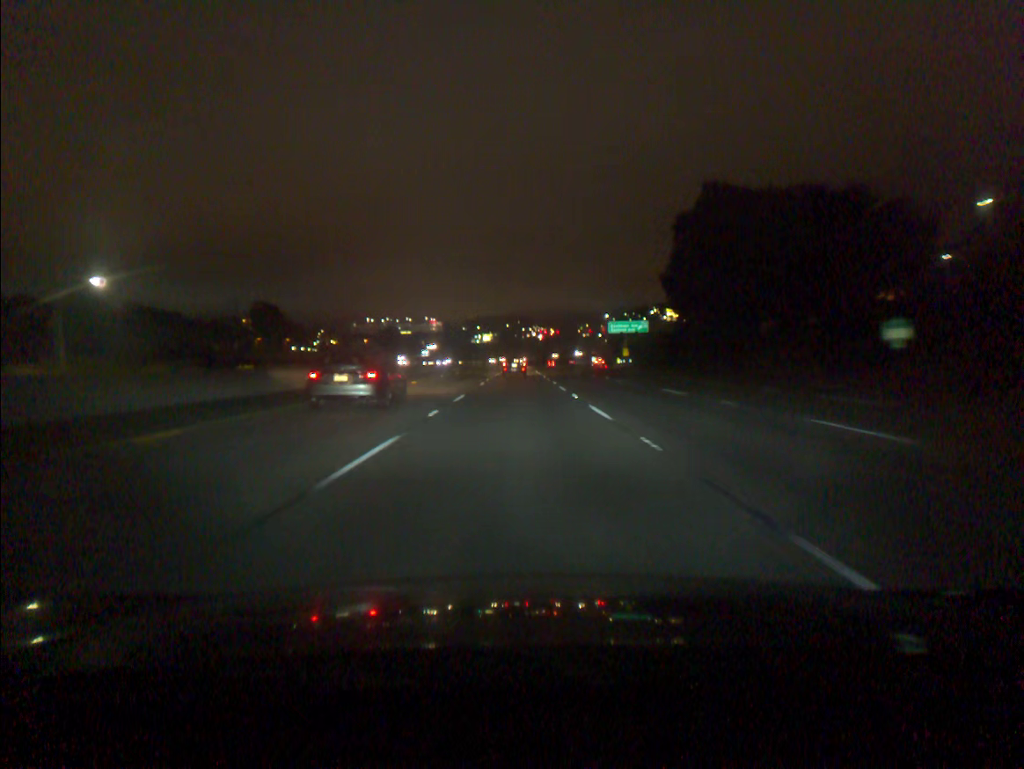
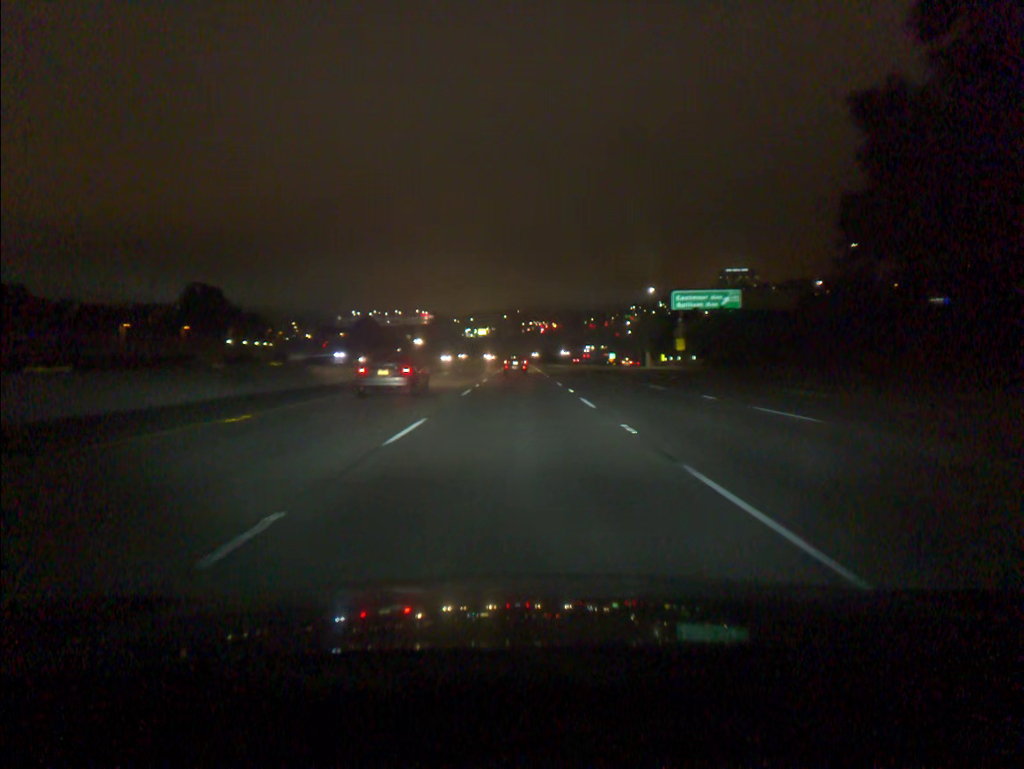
(-0.1, +55.1) m; 0°
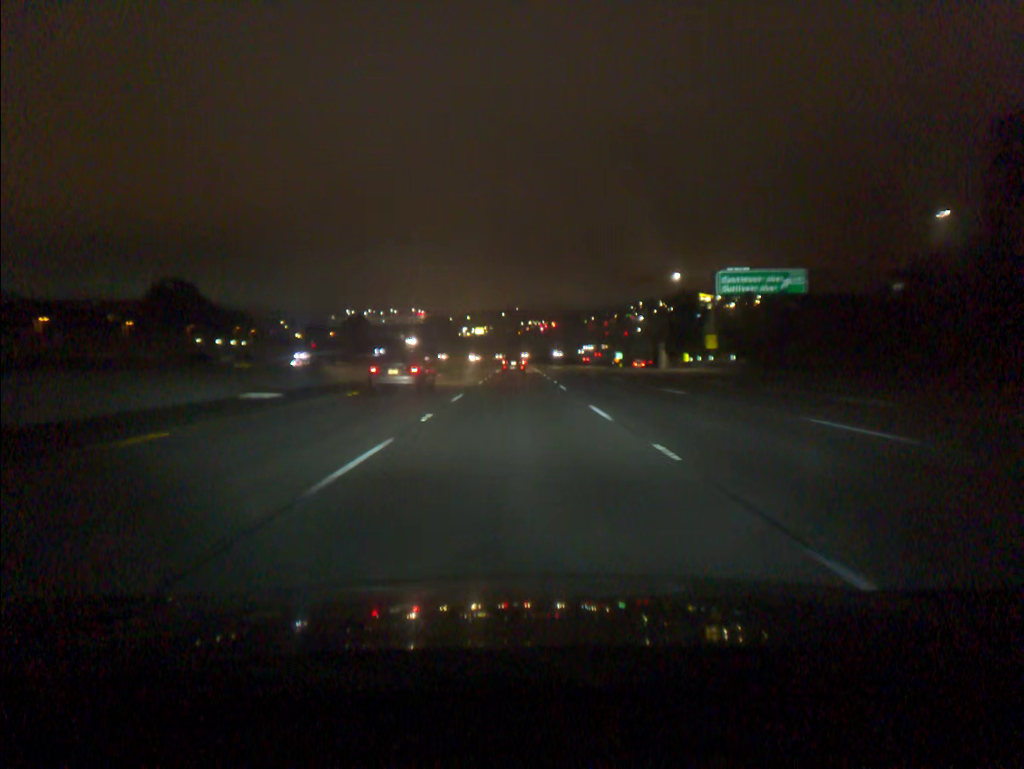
(0.0, +18.4) m; 0°
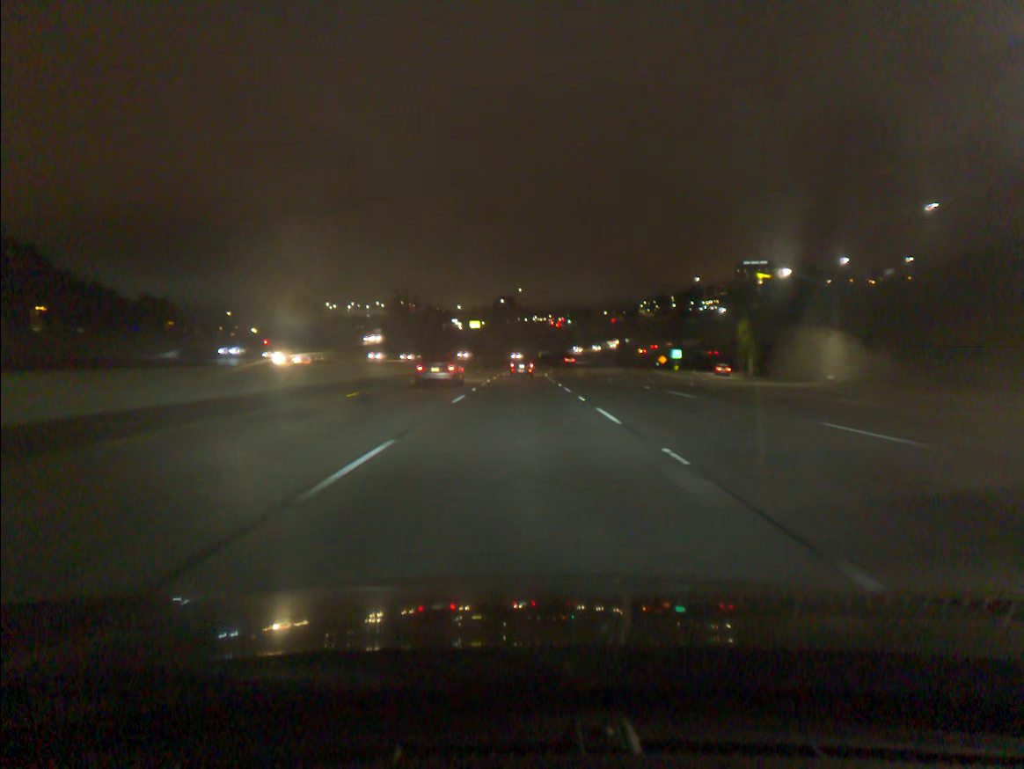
(-0.2, +73.5) m; 0°
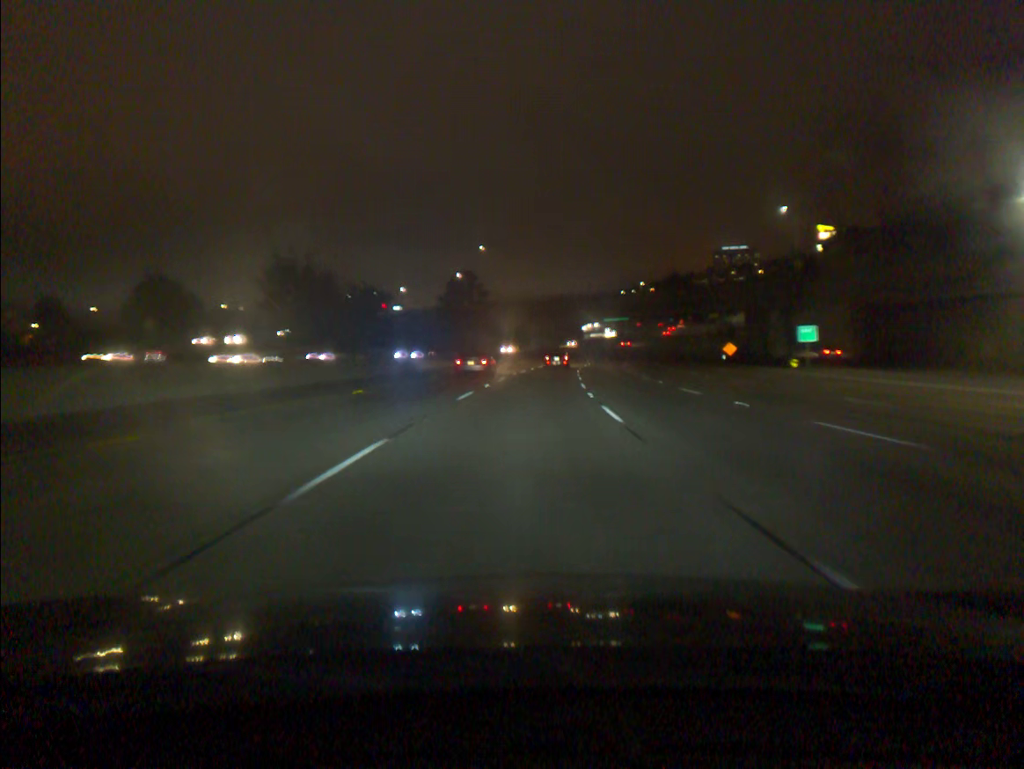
(+0.8, +73.4) m; +2°
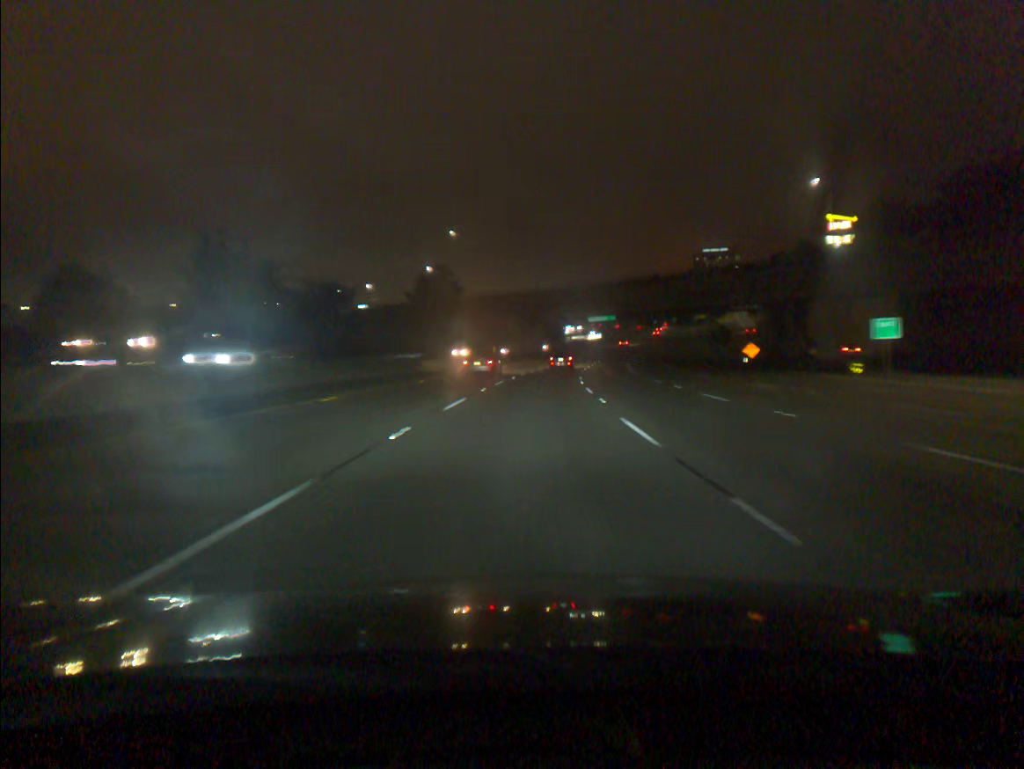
(+0.3, +18.3) m; +2°
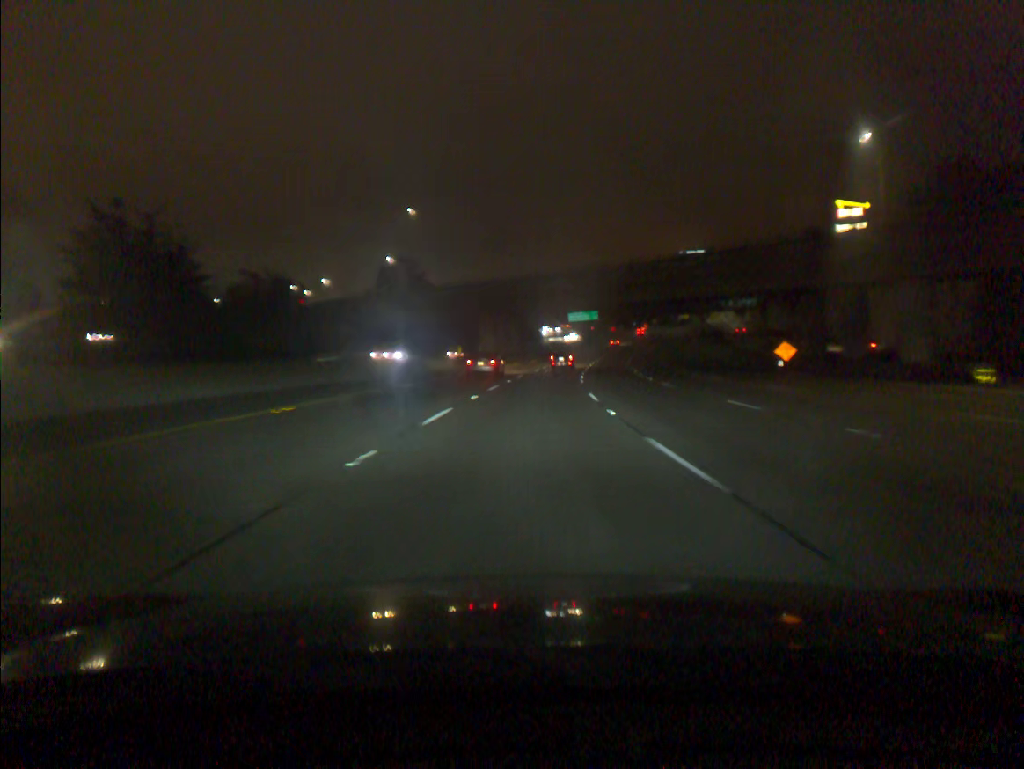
(+0.3, +18.3) m; +2°
